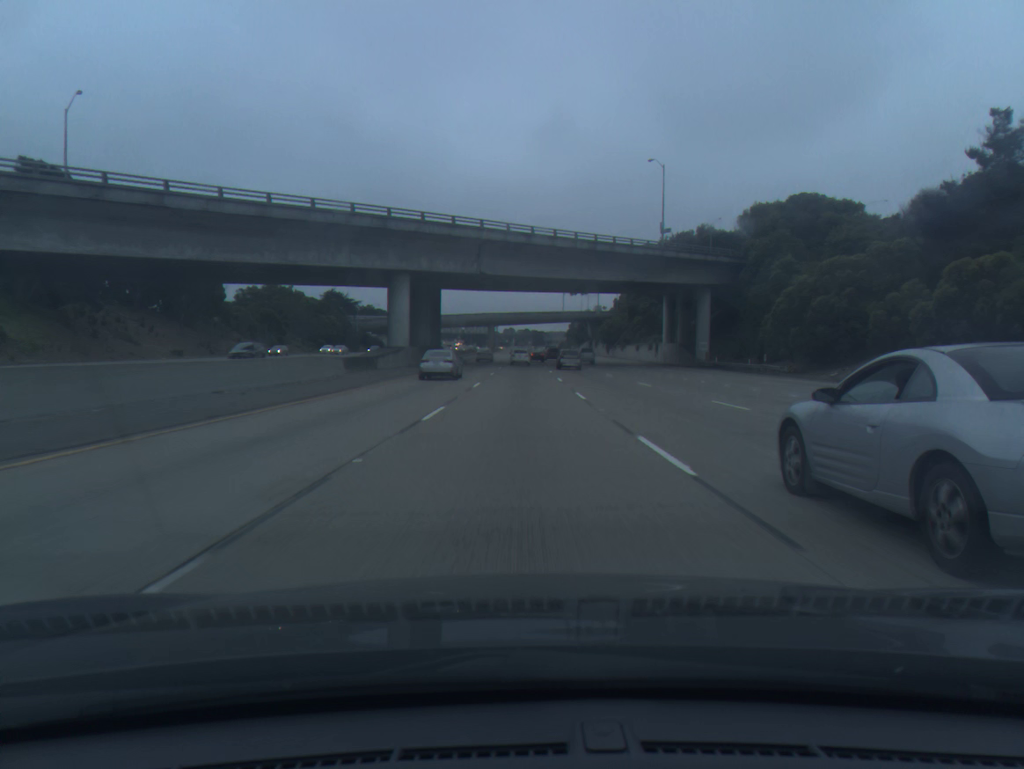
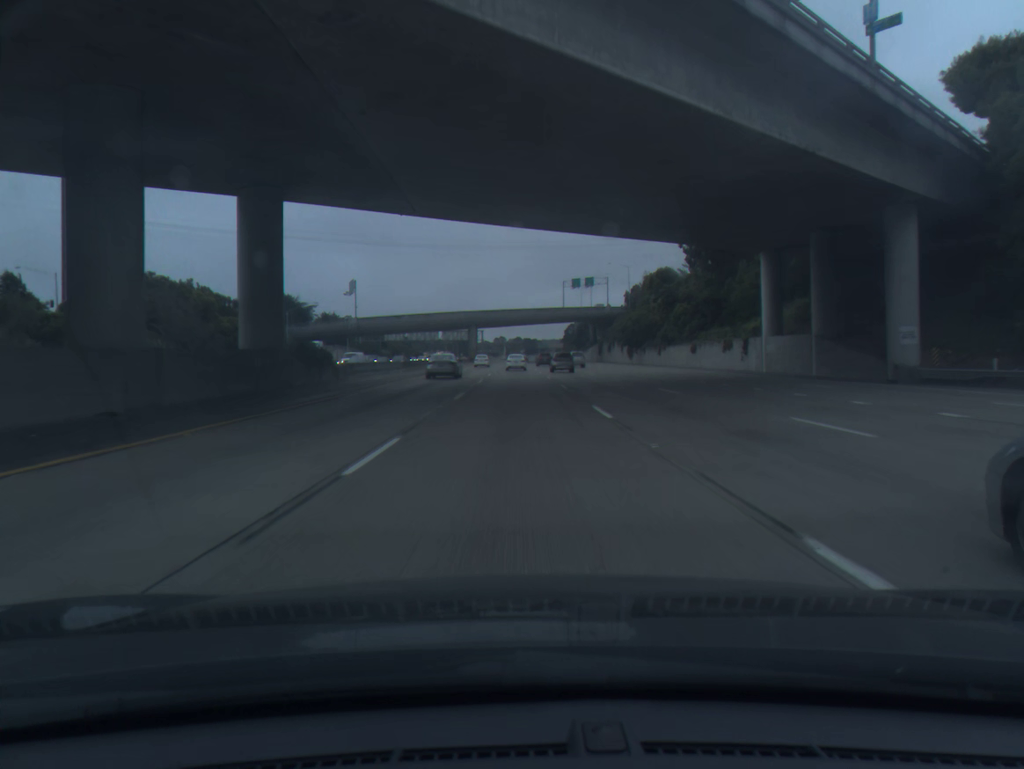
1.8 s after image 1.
(+0.2, +50.7) m; +1°
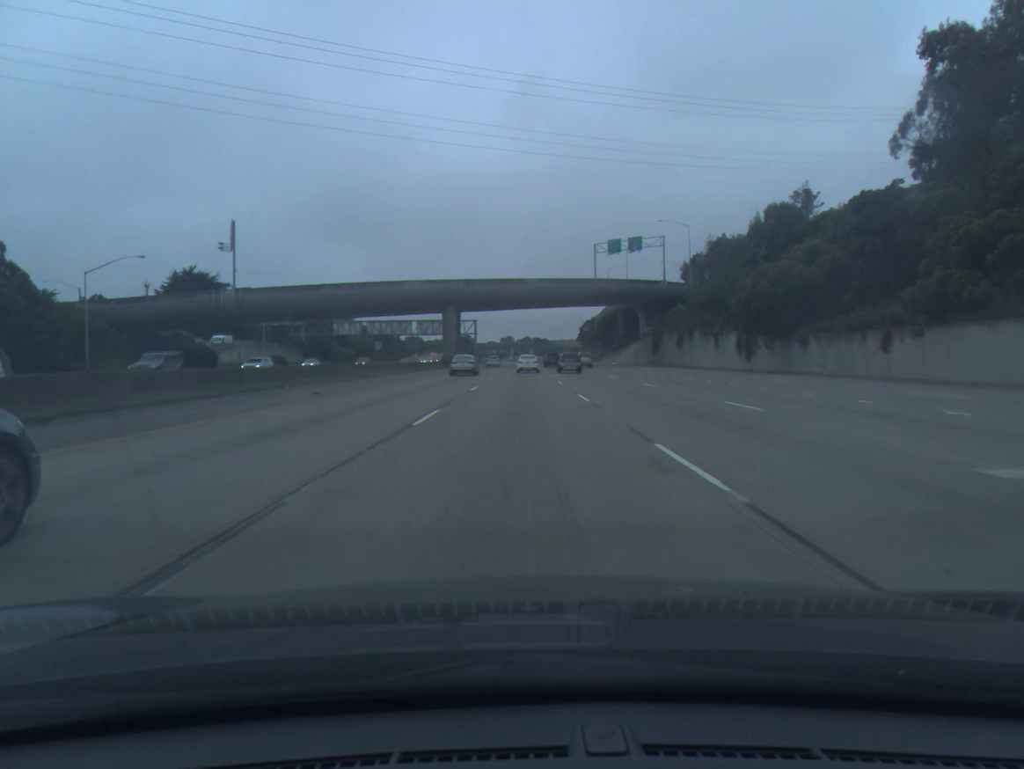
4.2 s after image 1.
(-0.4, +67.3) m; -1°
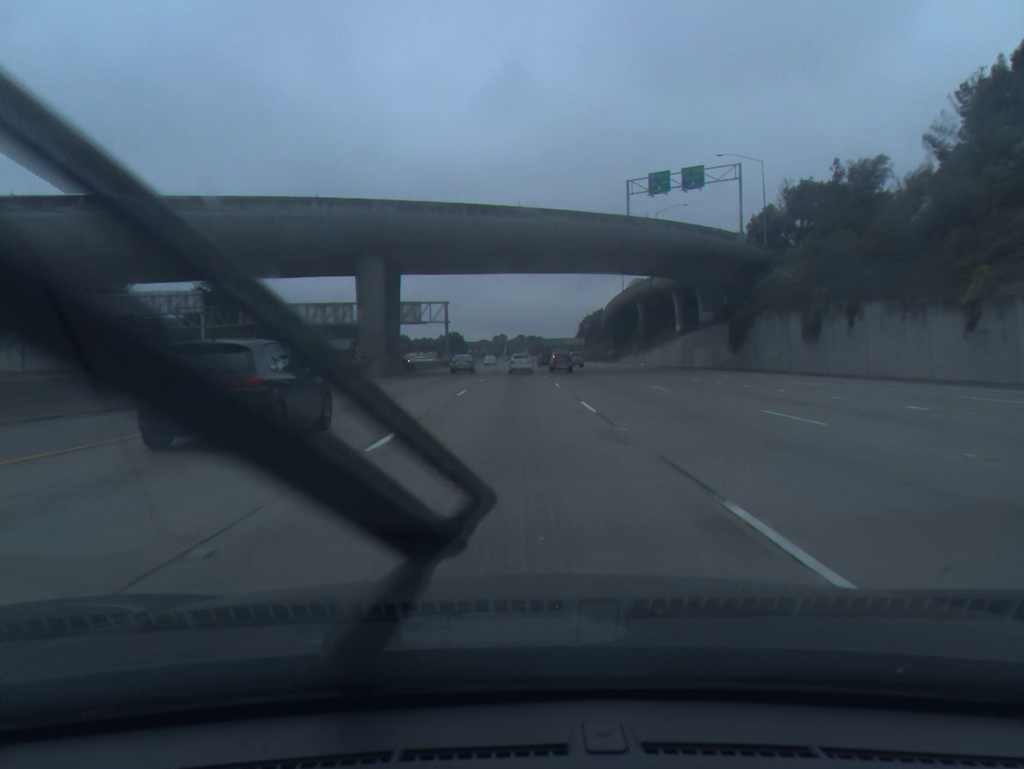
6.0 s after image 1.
(+0.2, +48.1) m; 0°
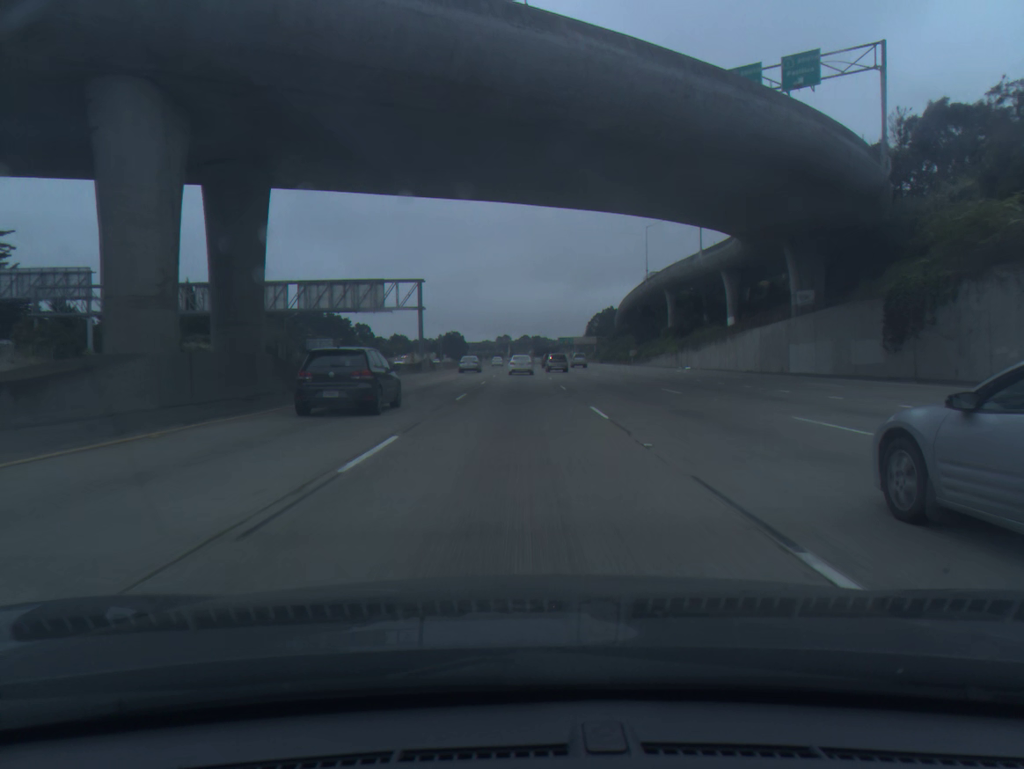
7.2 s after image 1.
(-0.1, +31.1) m; 0°
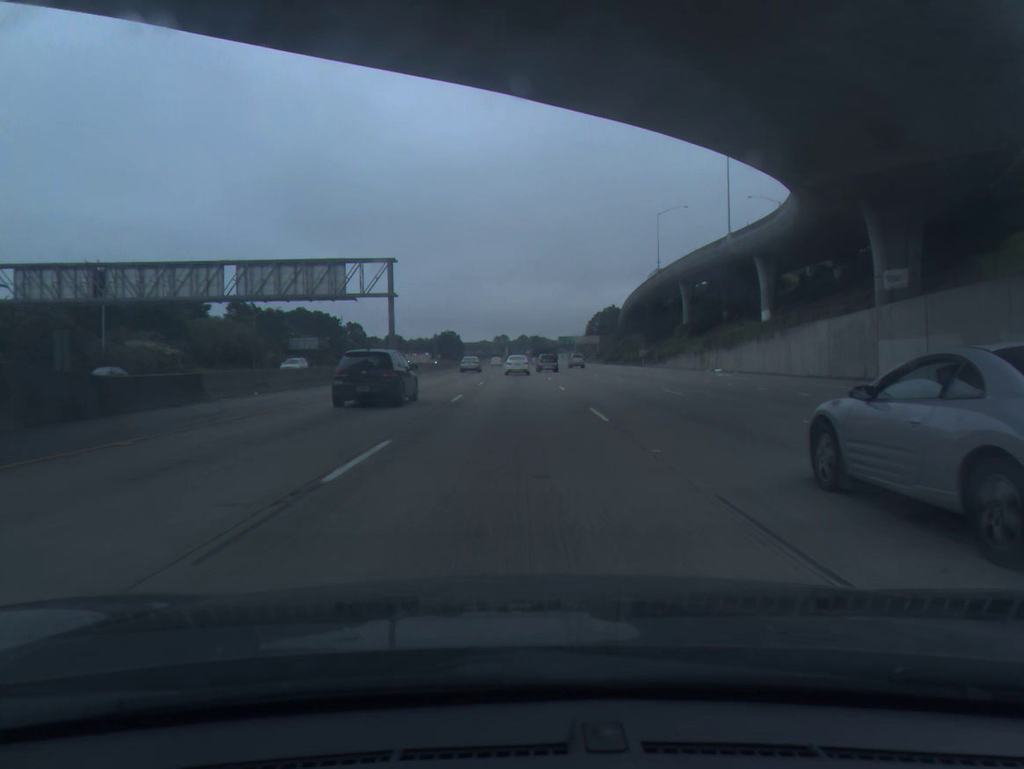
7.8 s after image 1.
(0.0, +15.4) m; 0°
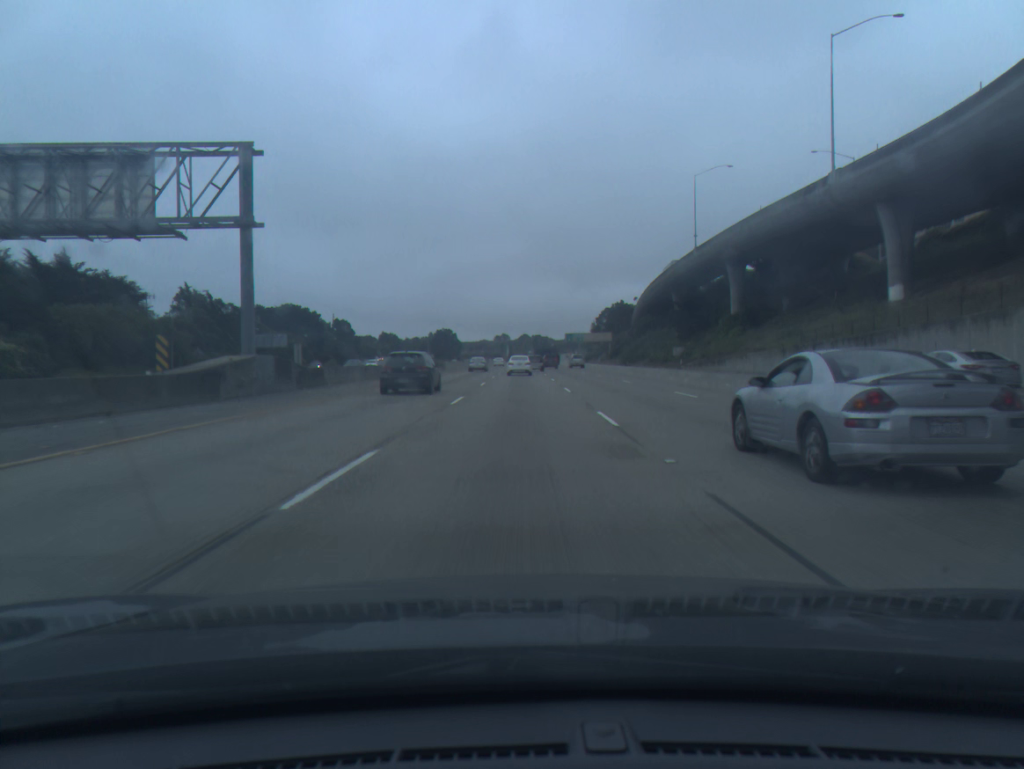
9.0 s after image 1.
(0.0, +30.5) m; 0°
